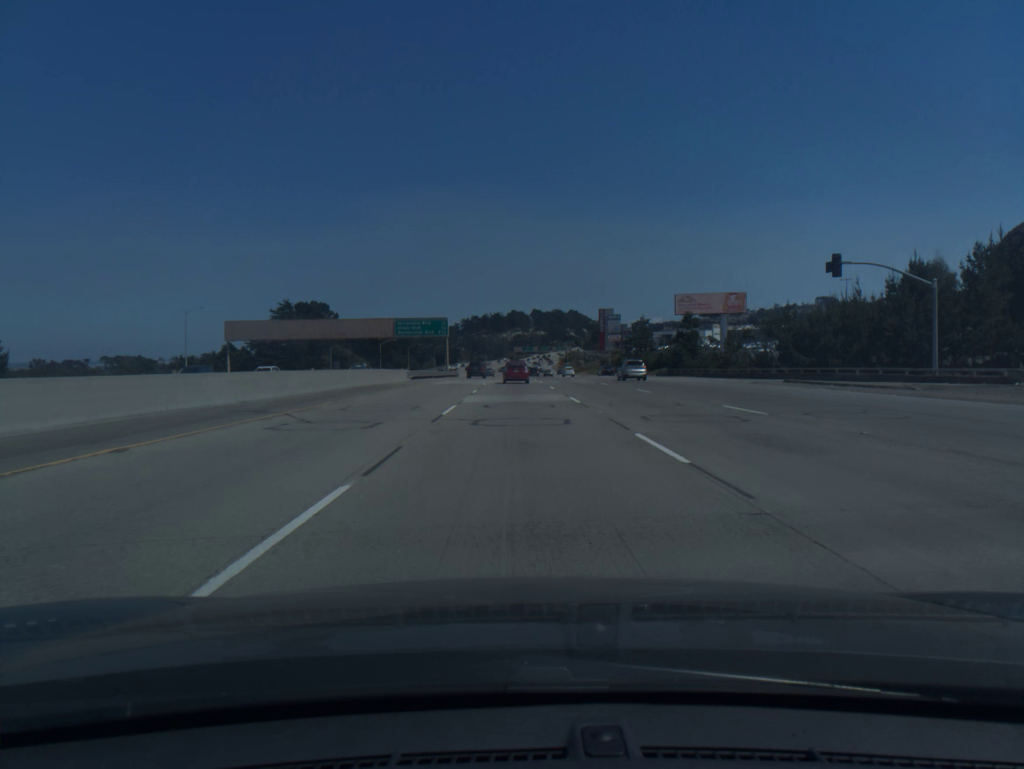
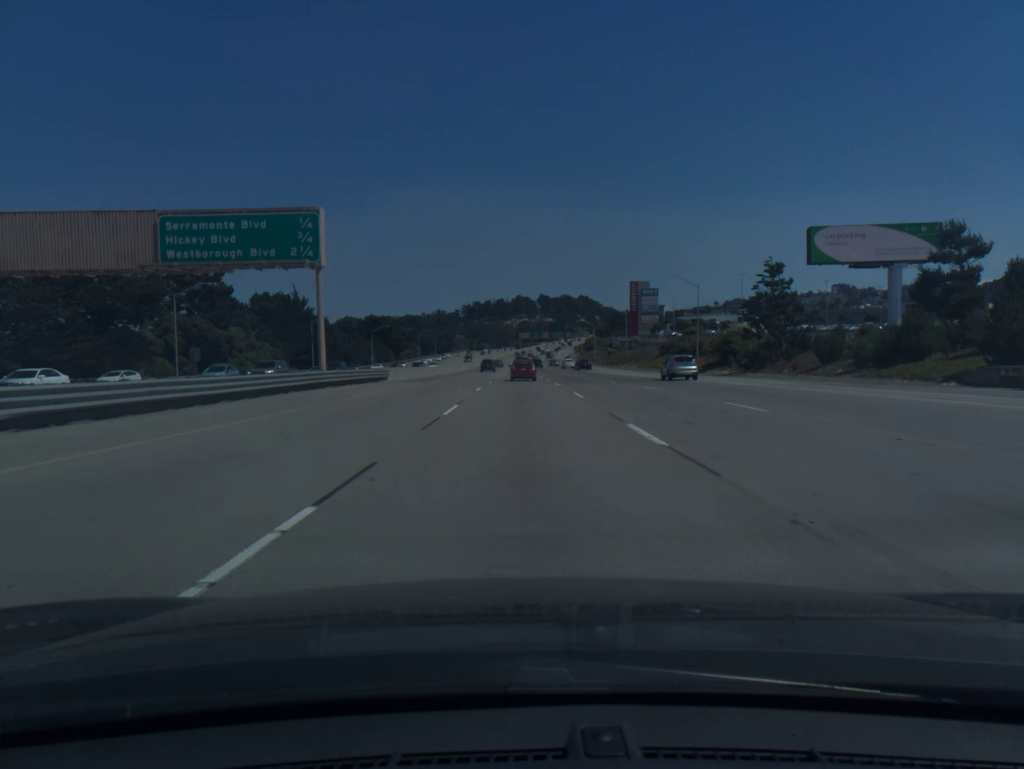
(-0.7, +74.3) m; 0°
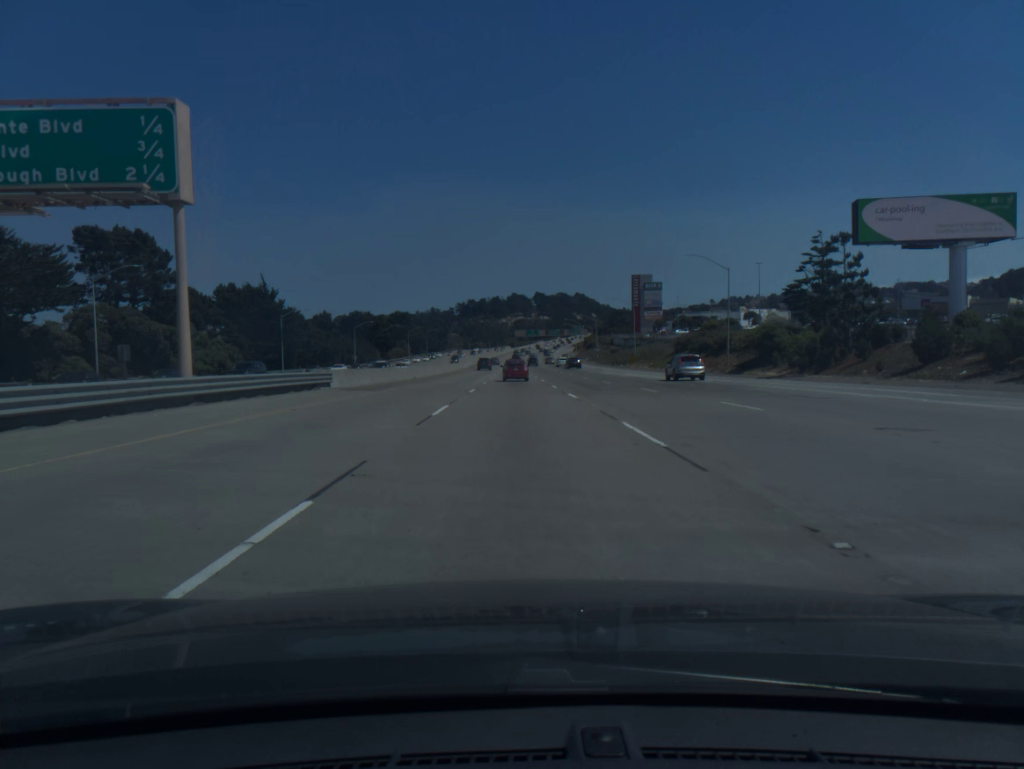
(0.0, +14.9) m; 0°
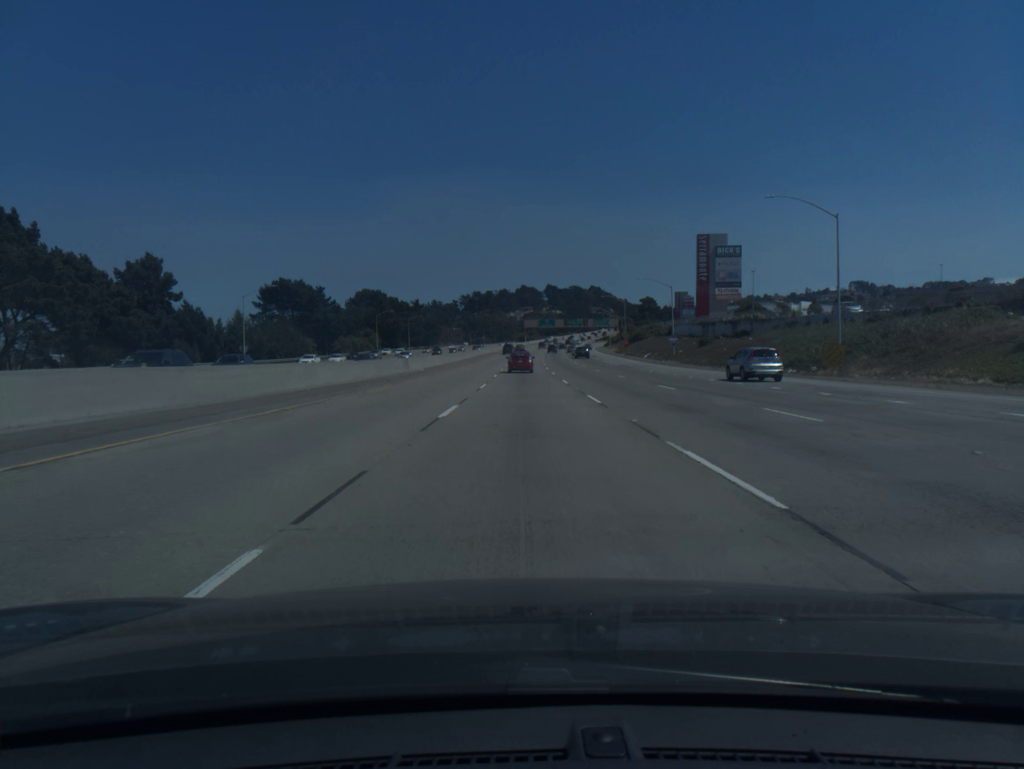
(-0.6, +74.6) m; -1°
